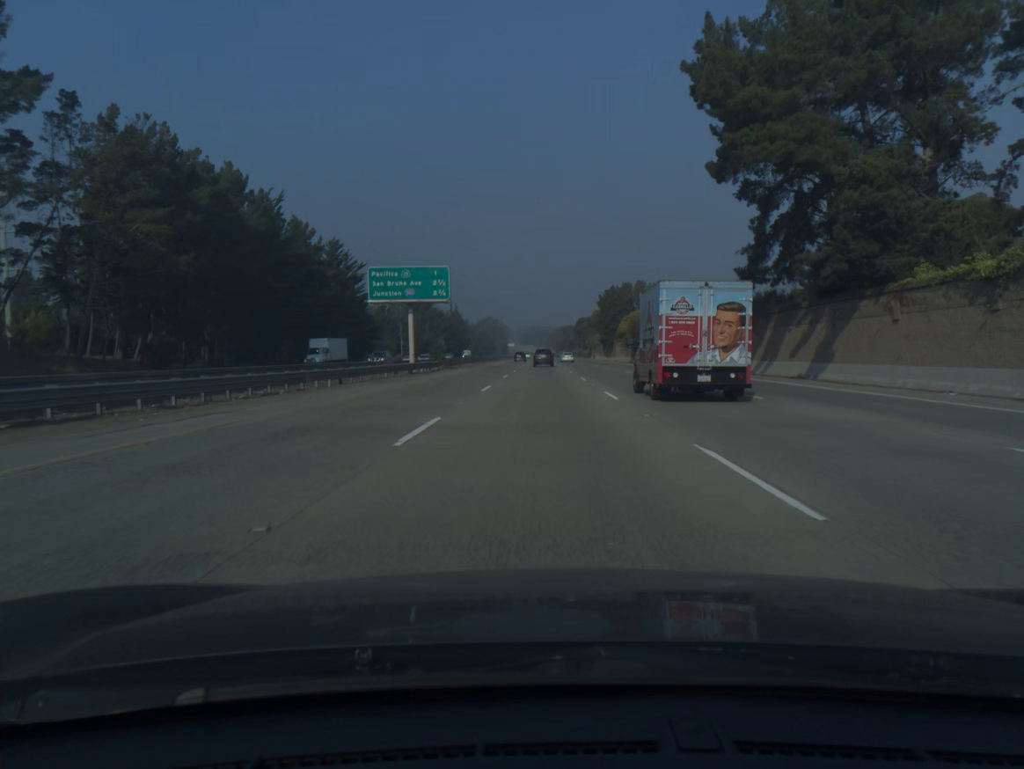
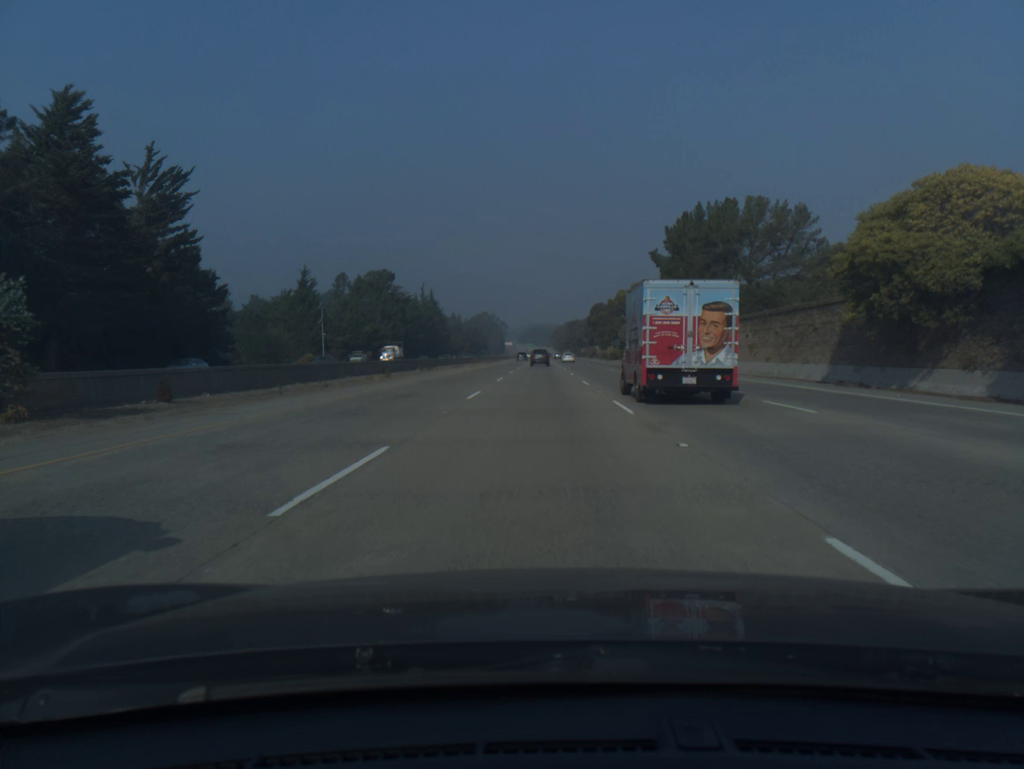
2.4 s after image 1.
(+0.1, +77.2) m; 0°
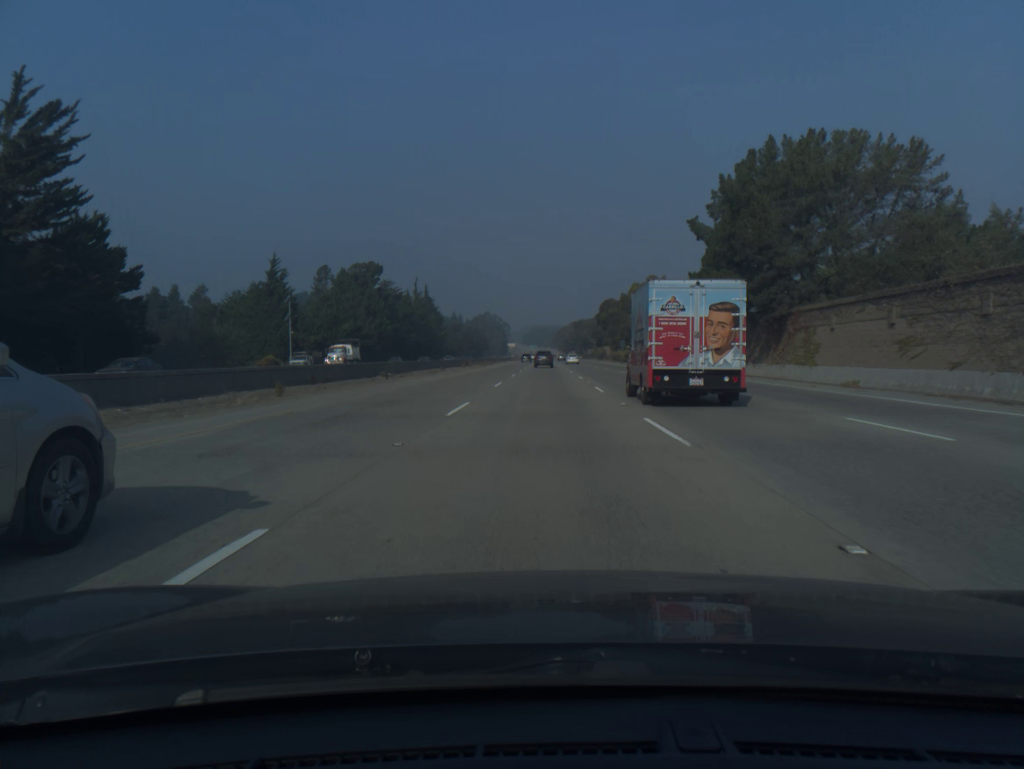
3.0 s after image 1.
(0.0, +19.6) m; 0°
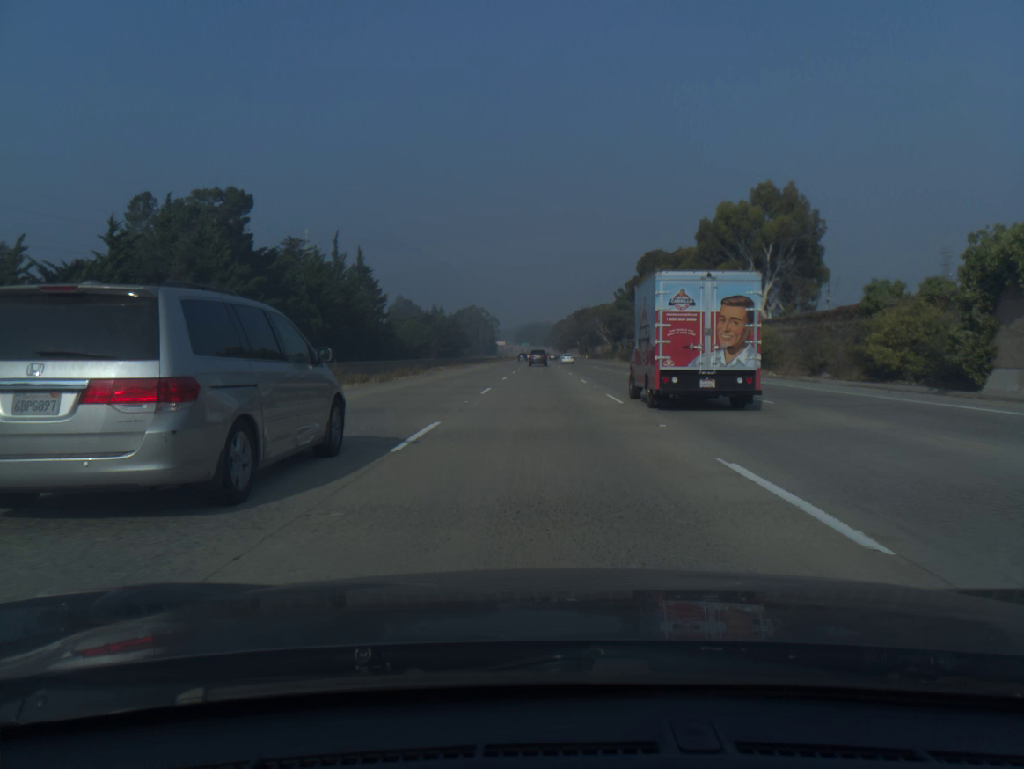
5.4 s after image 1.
(+0.2, +79.2) m; 0°
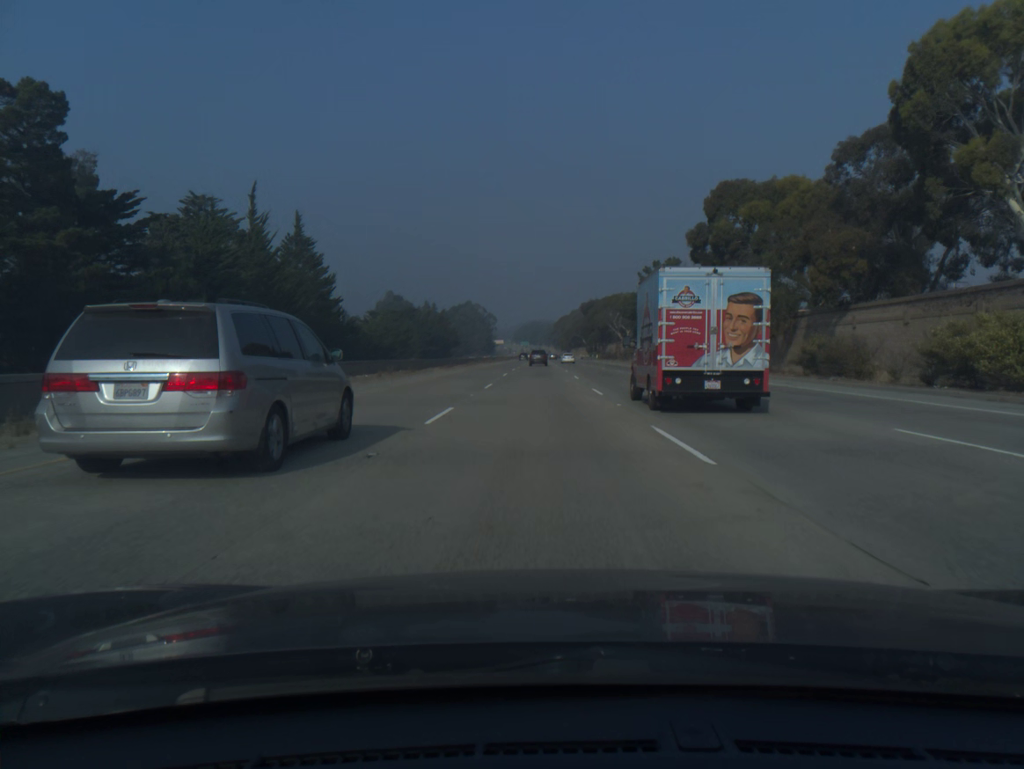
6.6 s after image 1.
(+0.1, +40.0) m; 0°
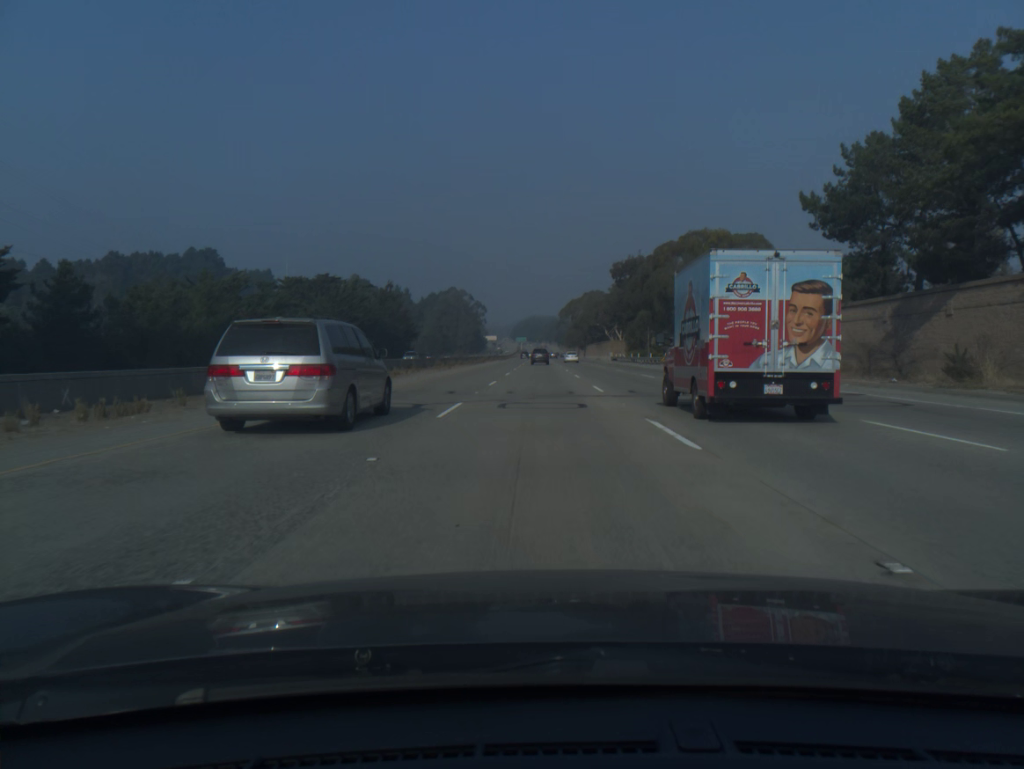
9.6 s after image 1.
(-0.4, +100.9) m; 0°
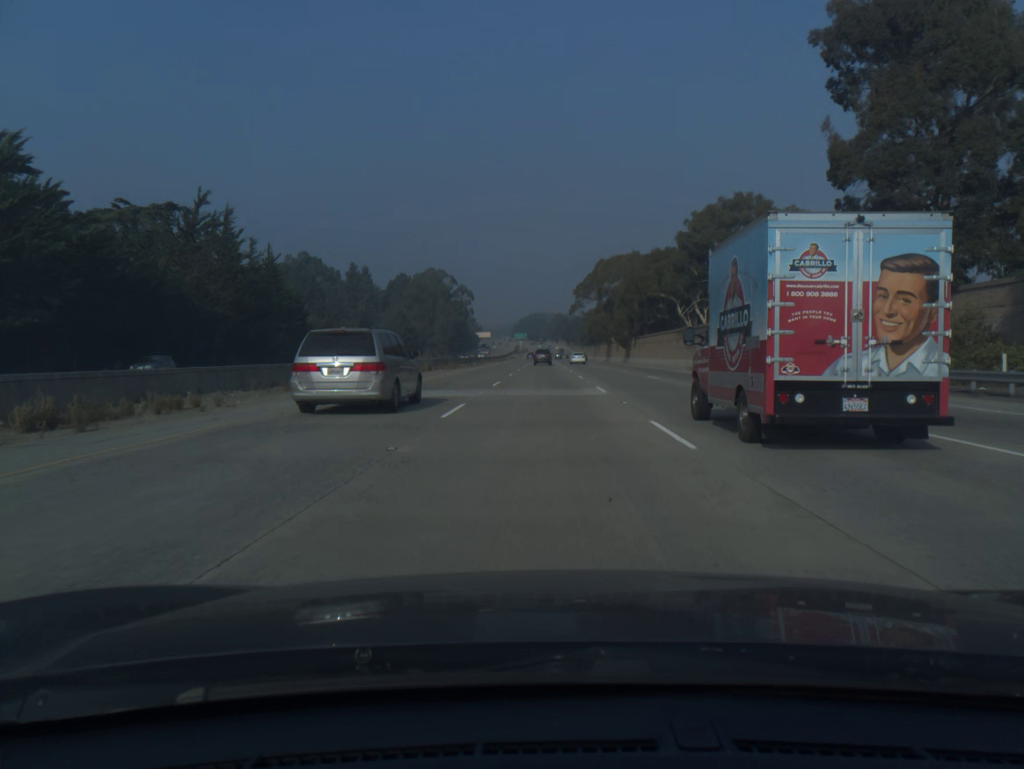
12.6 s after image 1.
(-0.1, +102.2) m; 0°
